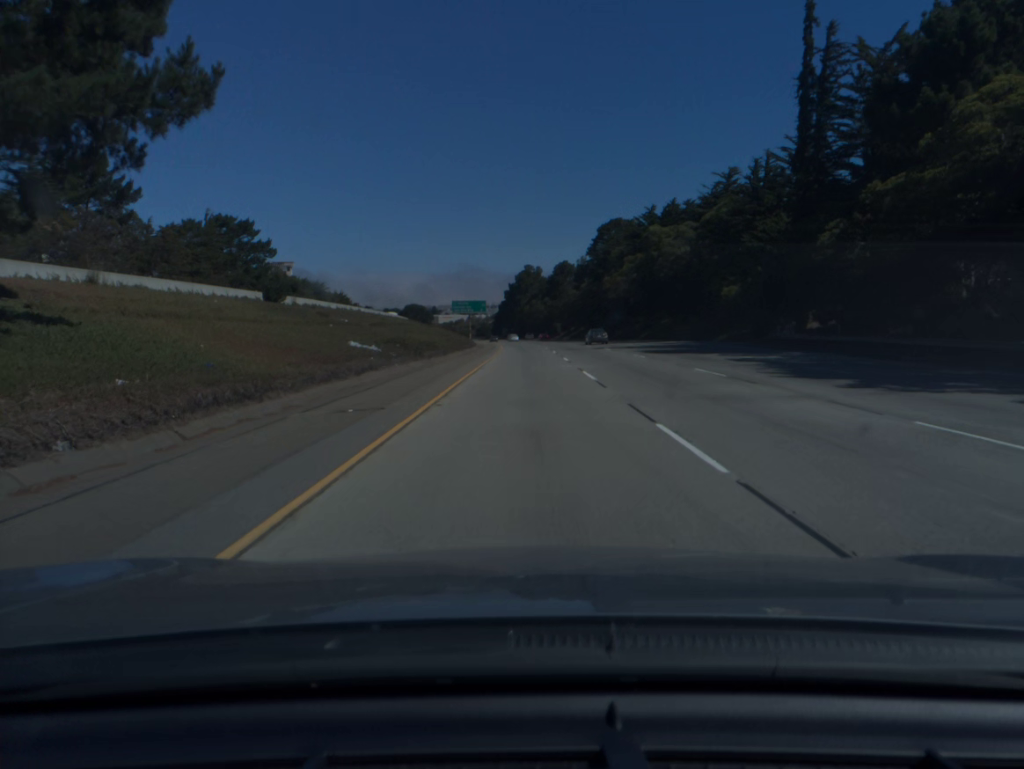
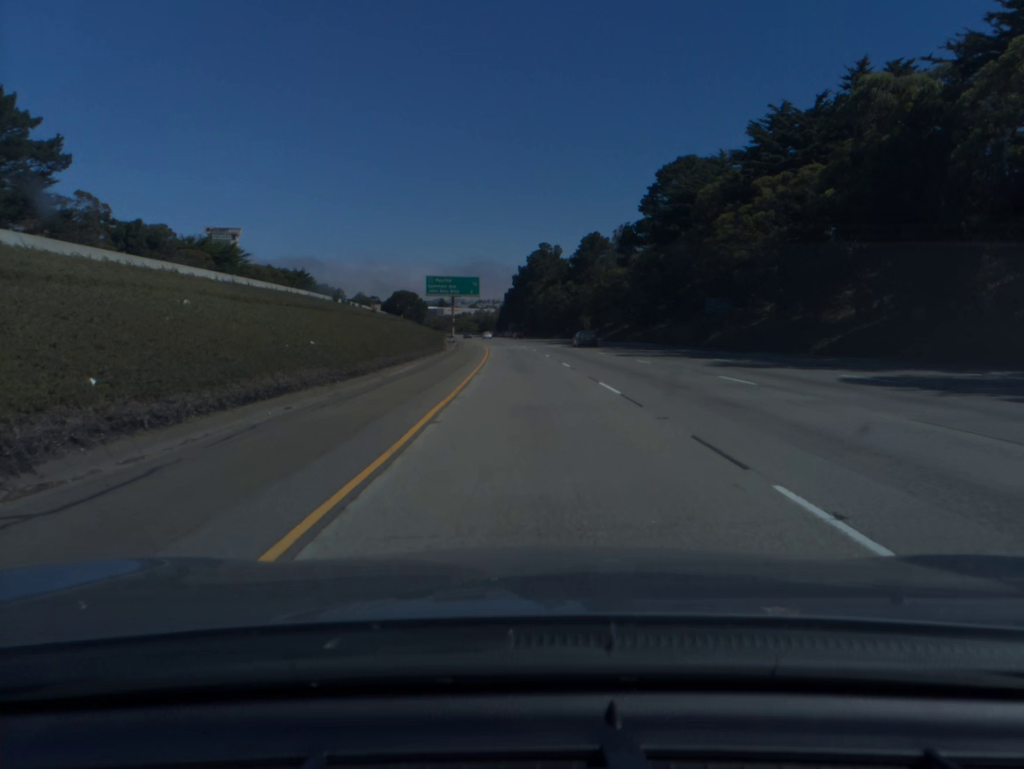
(-0.2, +60.9) m; -1°
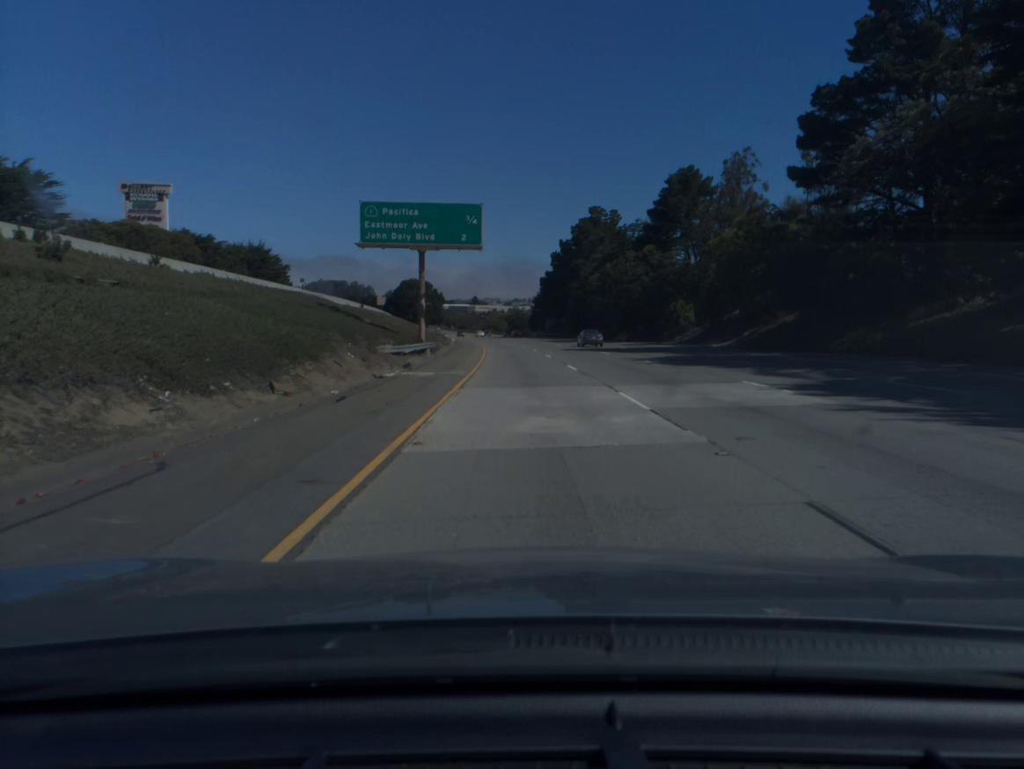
(-1.2, +60.8) m; -2°
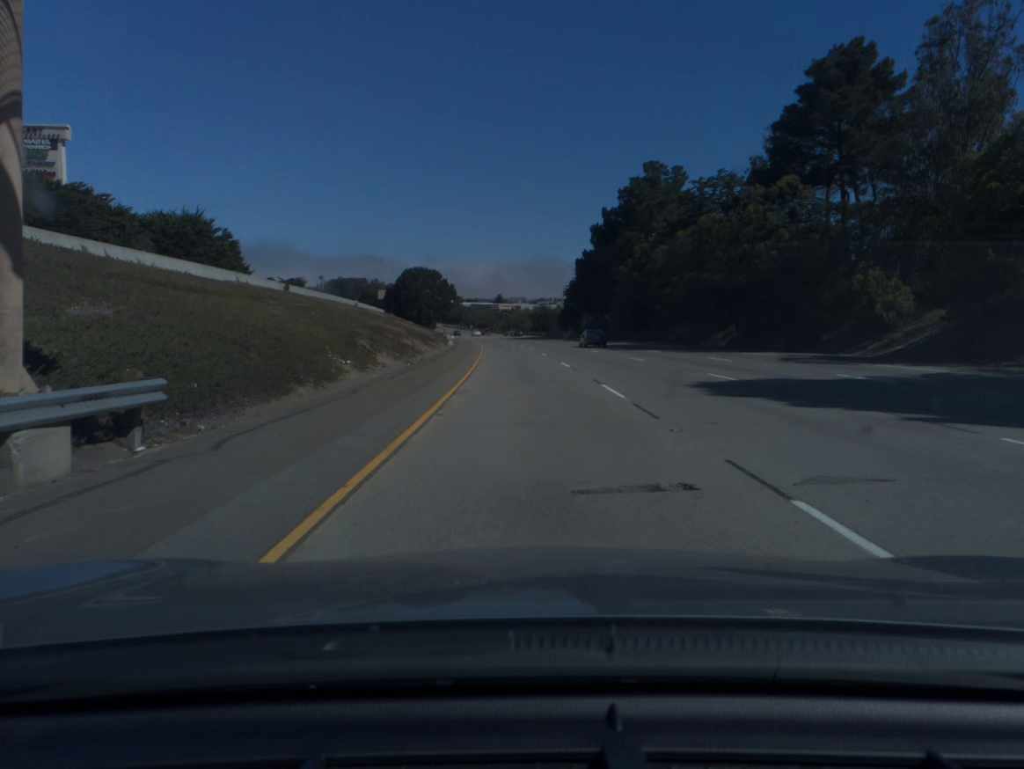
(-0.7, +40.4) m; -2°
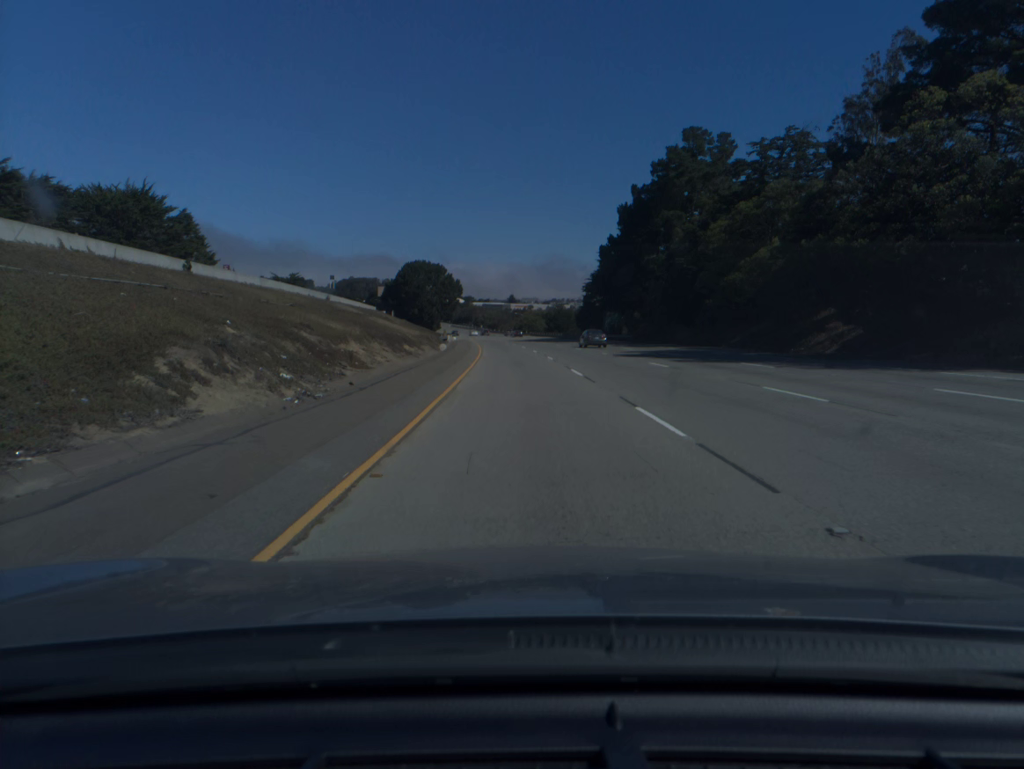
(-0.2, +20.2) m; -1°
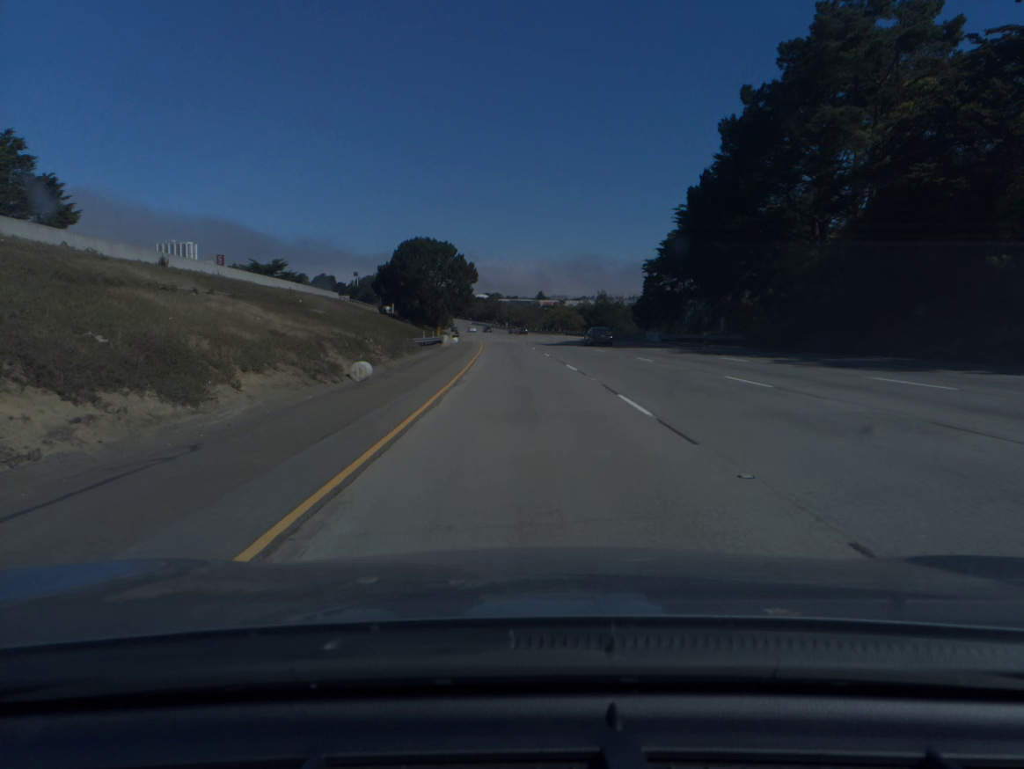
(-0.7, +40.4) m; -2°
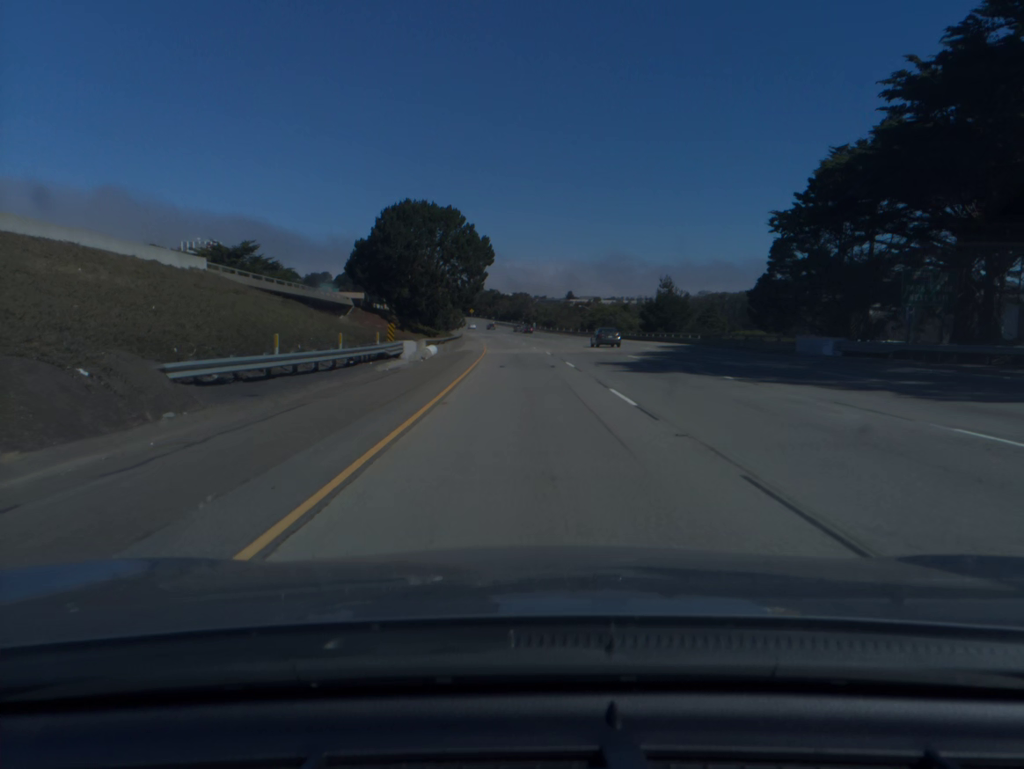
(-0.8, +40.3) m; -2°
